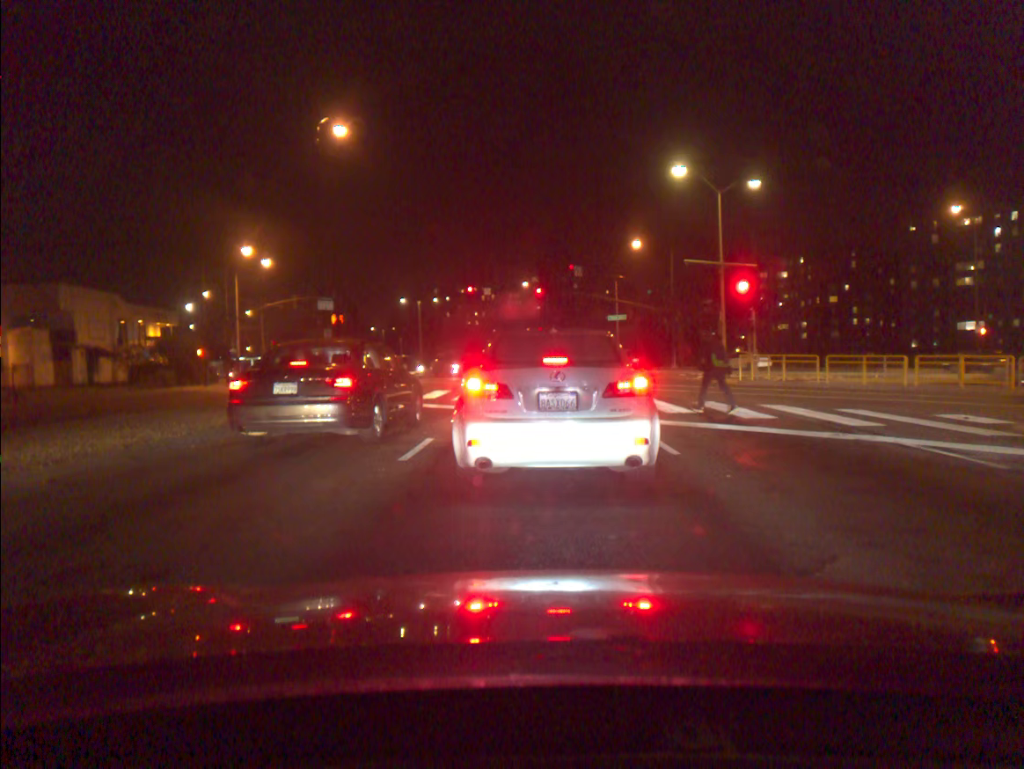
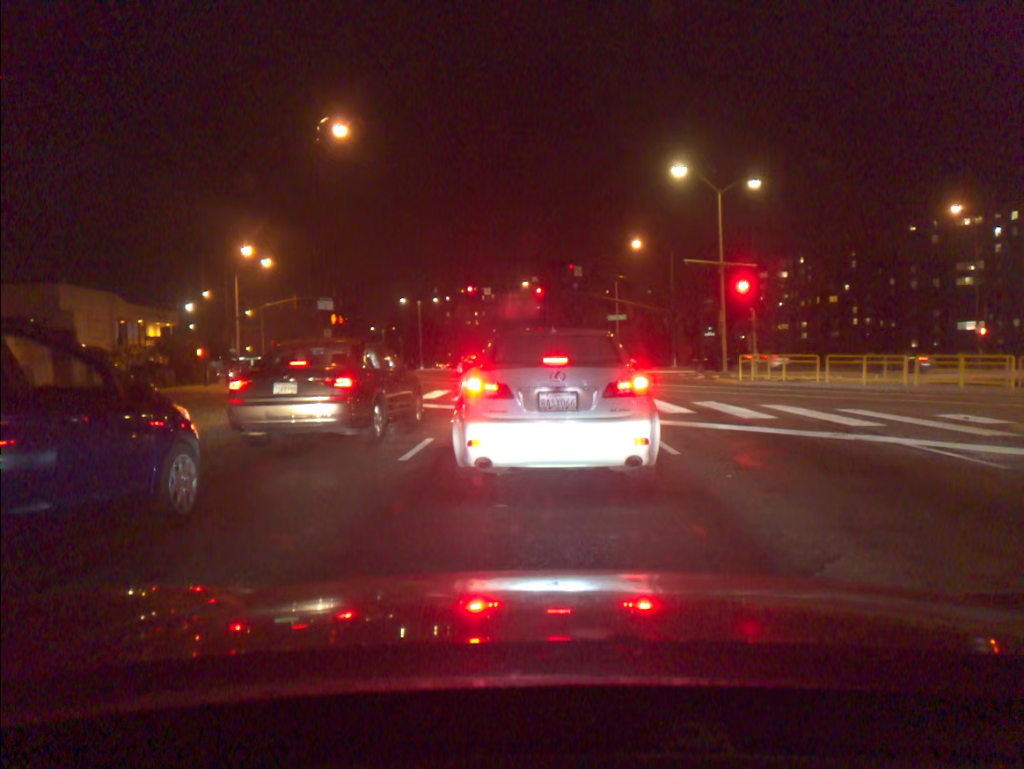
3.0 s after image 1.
(0.0, 0.0) m; 0°
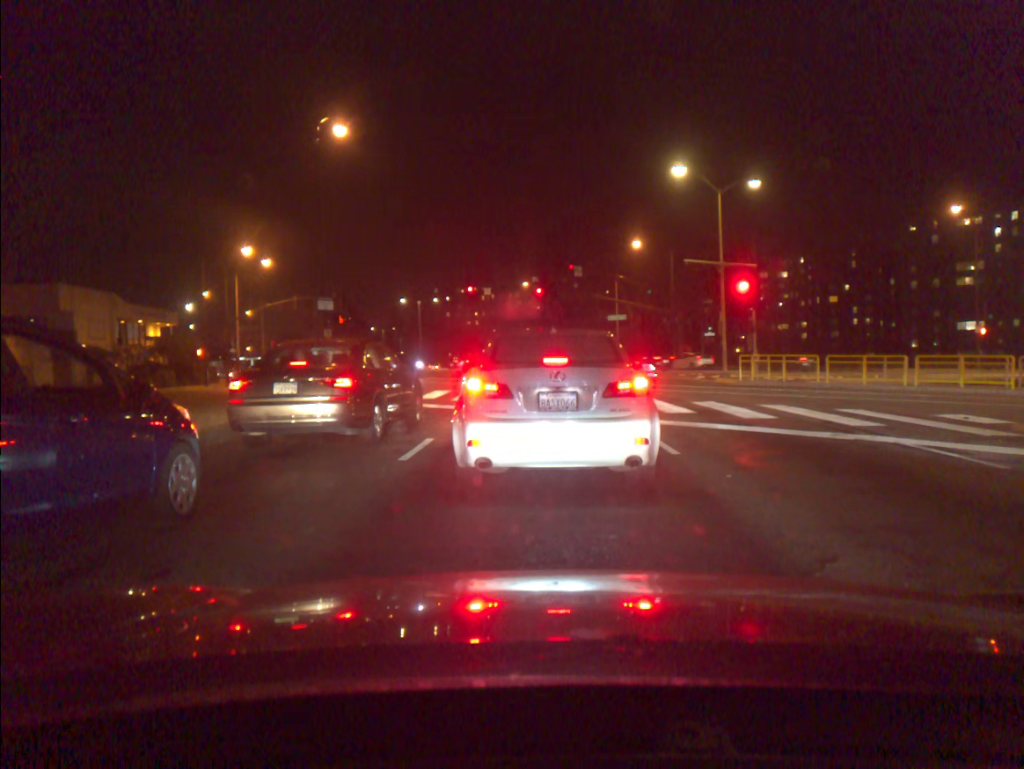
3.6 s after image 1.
(0.0, 0.0) m; 0°
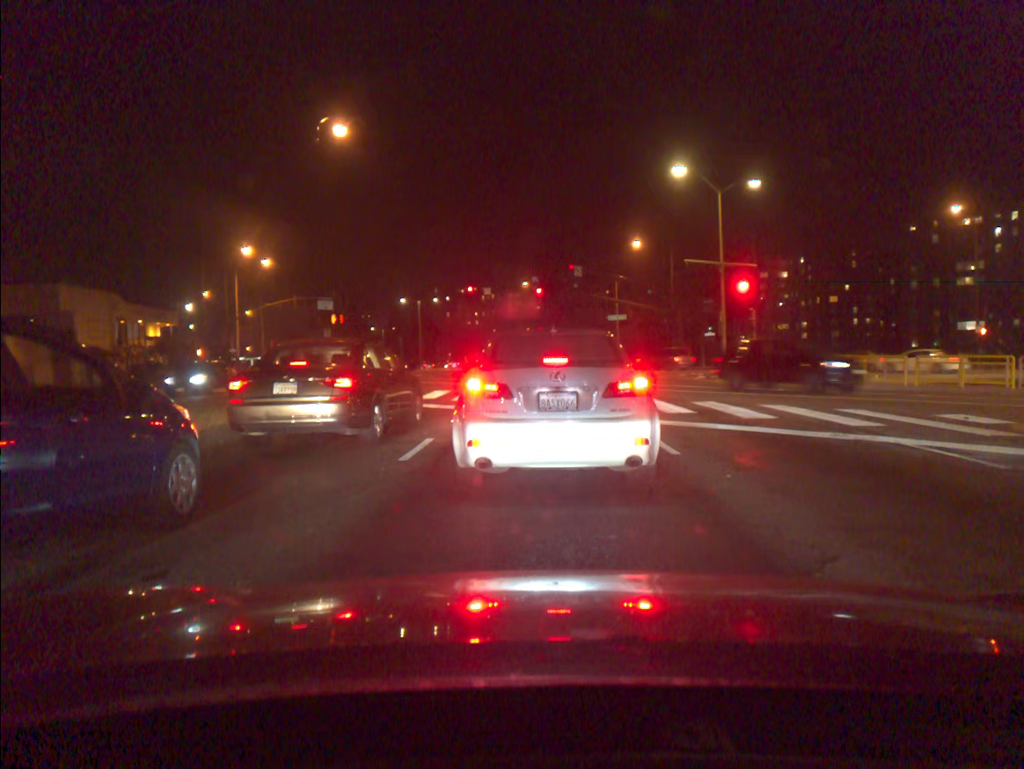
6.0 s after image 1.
(0.0, +0.1) m; 0°
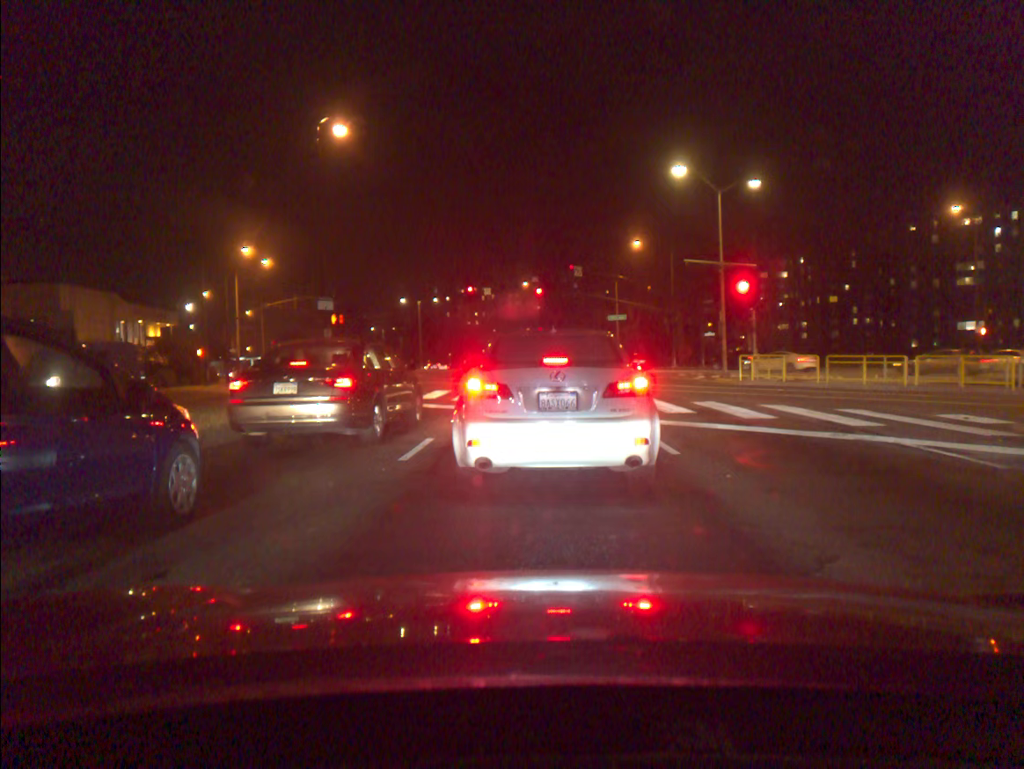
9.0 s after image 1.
(0.0, +0.1) m; 0°
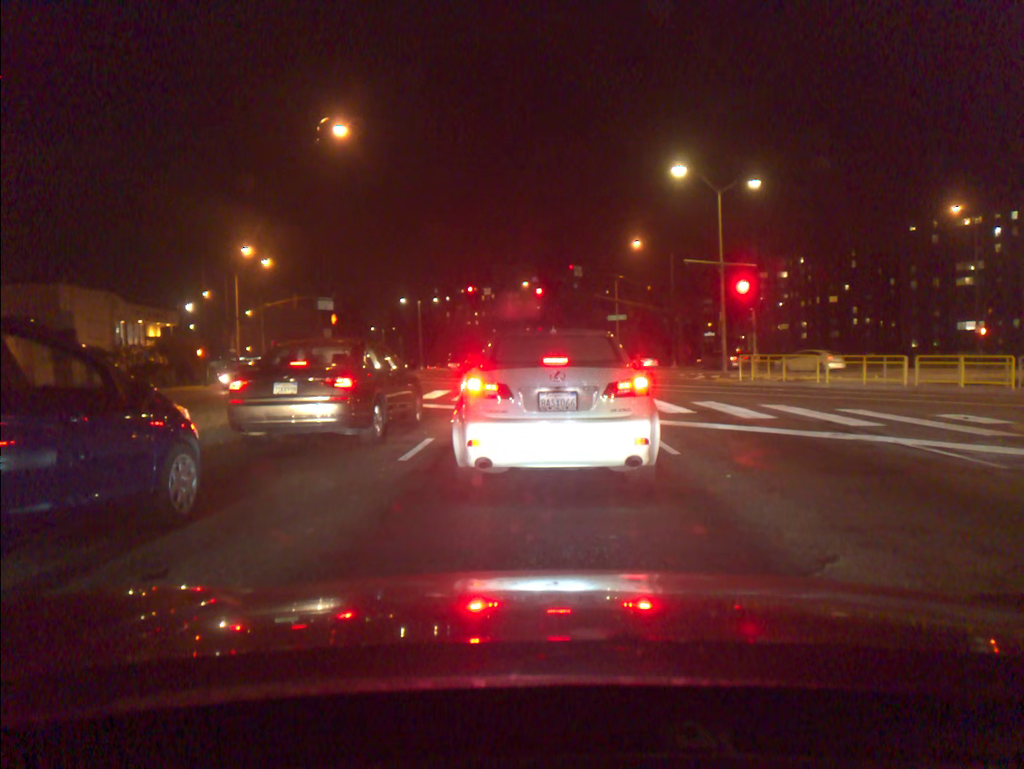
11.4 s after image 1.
(0.0, 0.0) m; 0°
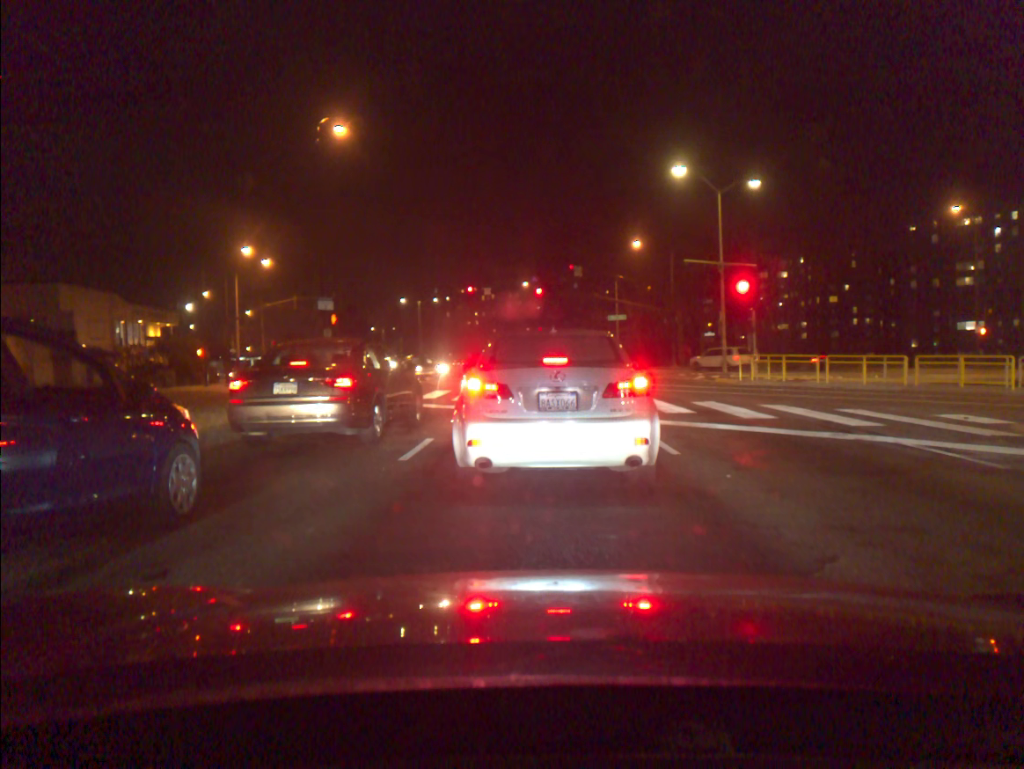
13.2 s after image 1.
(0.0, 0.0) m; 0°
